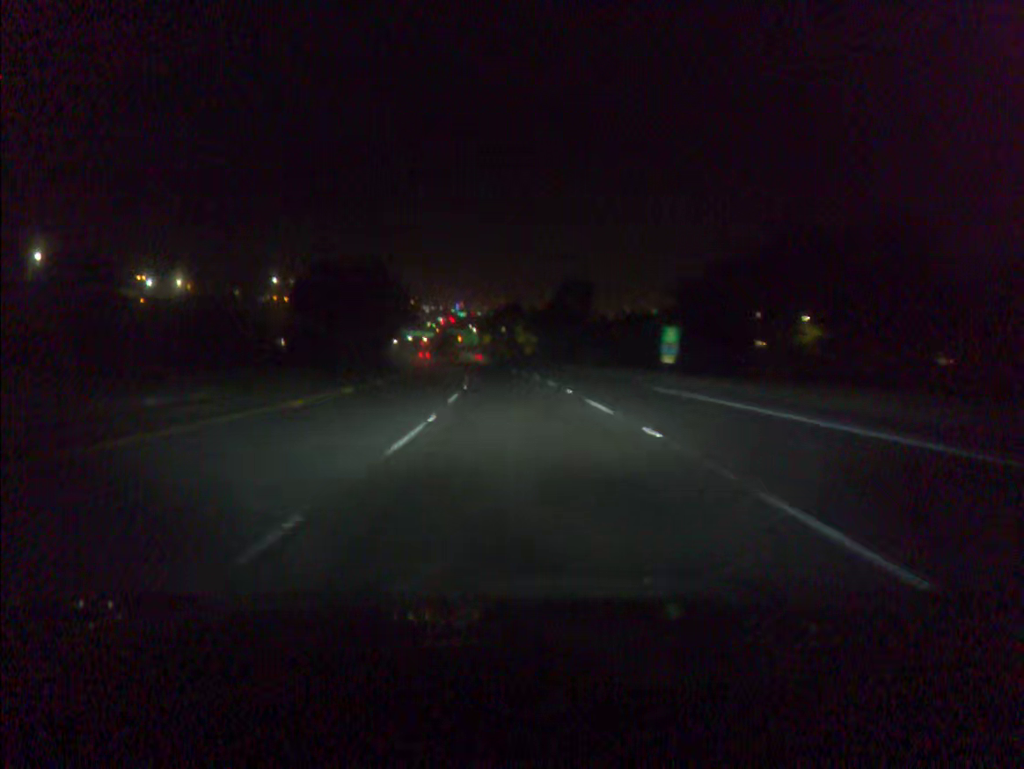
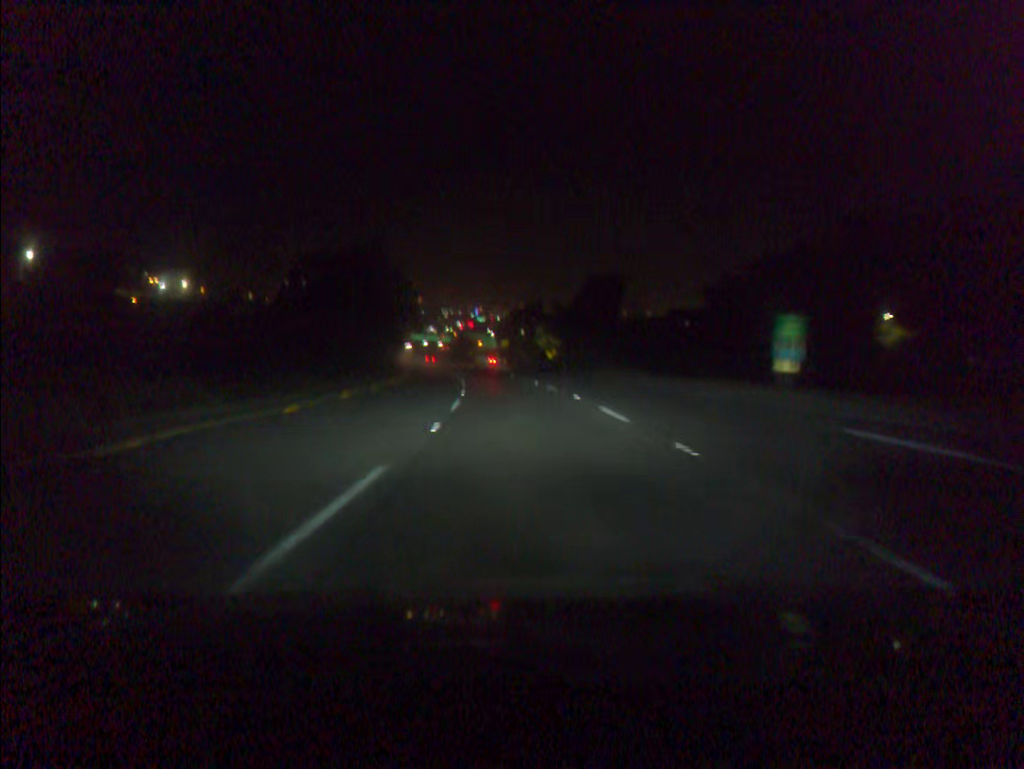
(-0.2, +15.9) m; -1°
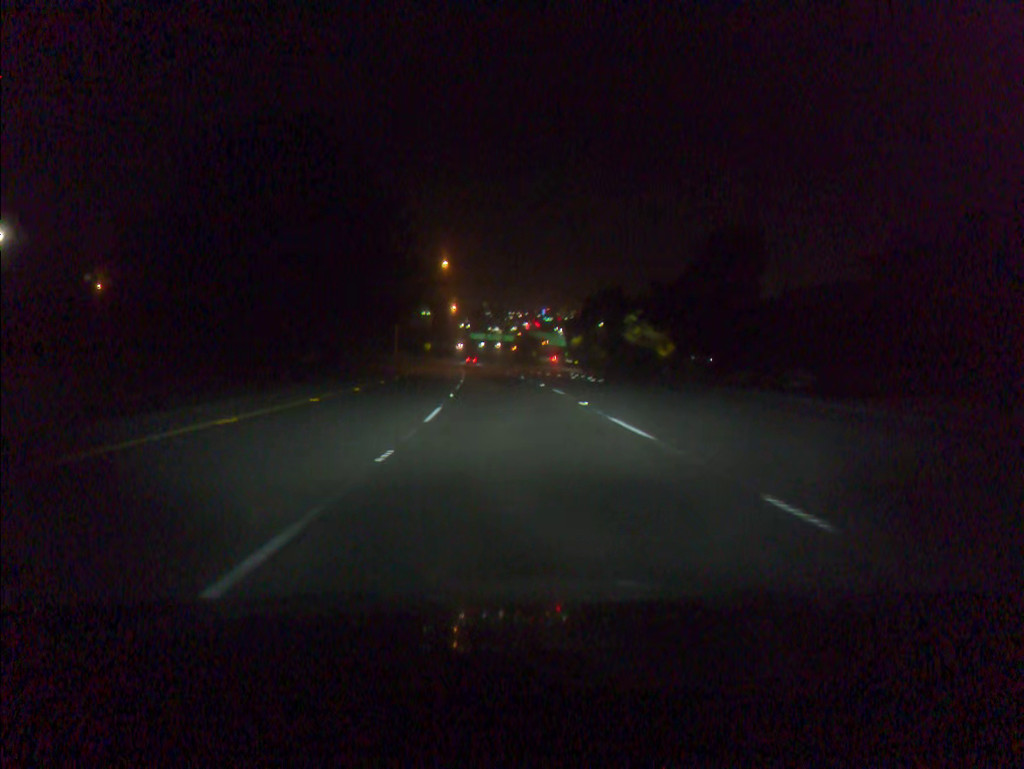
(-1.9, +47.6) m; -5°
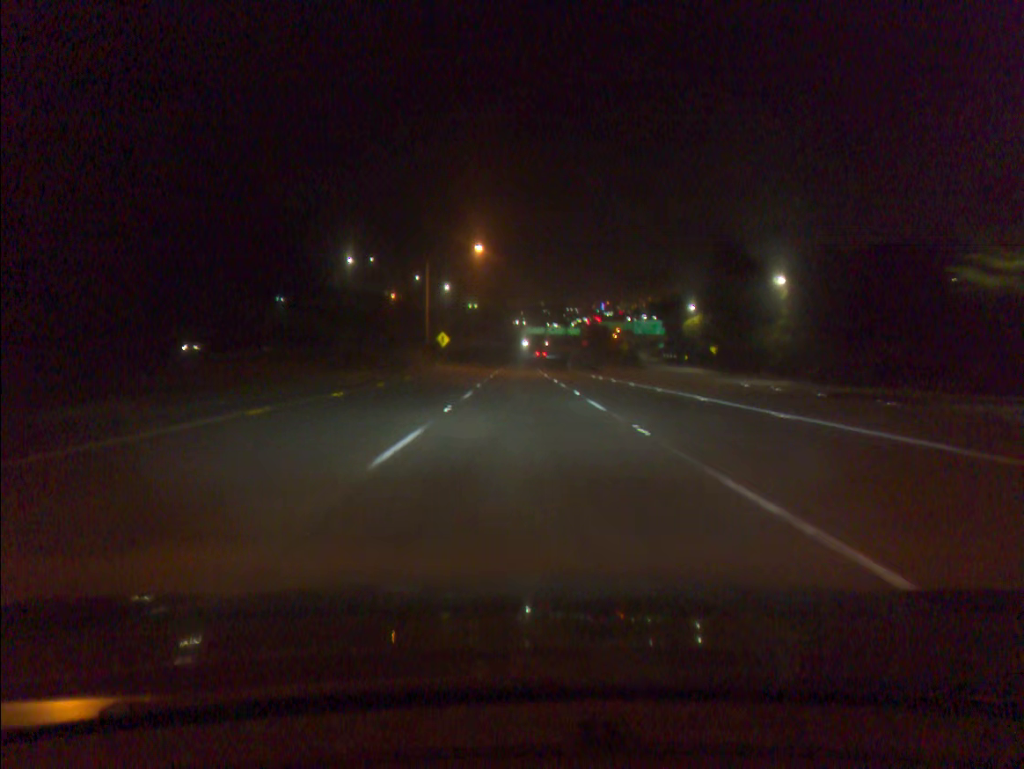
(-4.0, +79.3) m; -4°
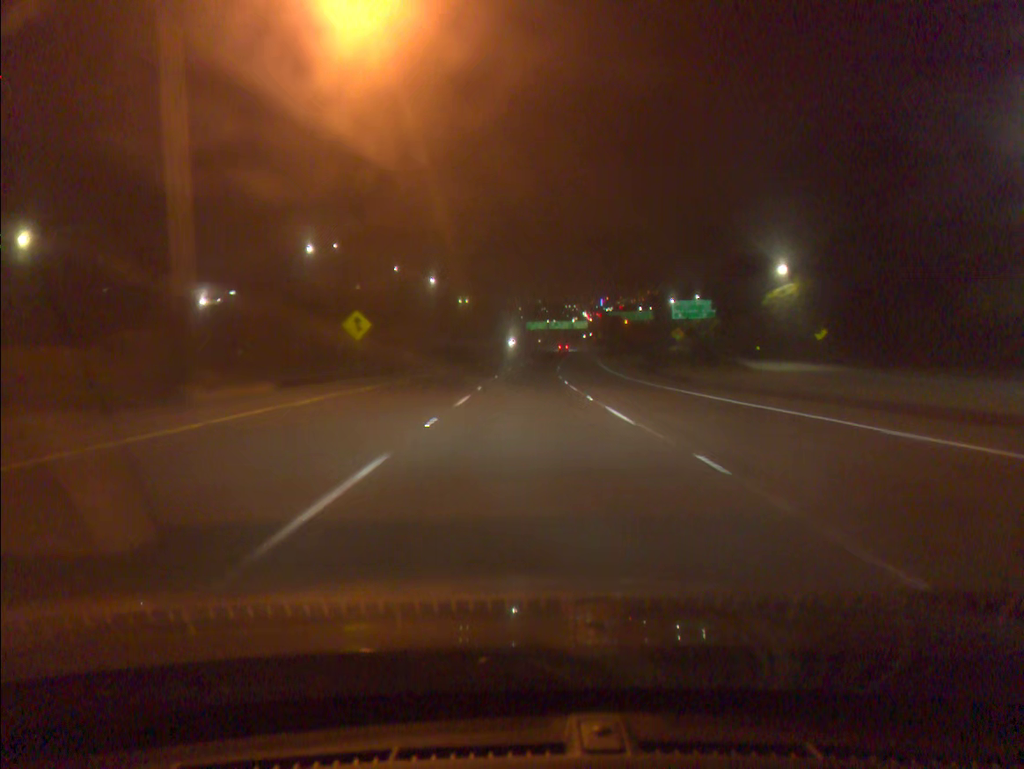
(-0.1, +47.6) m; 0°
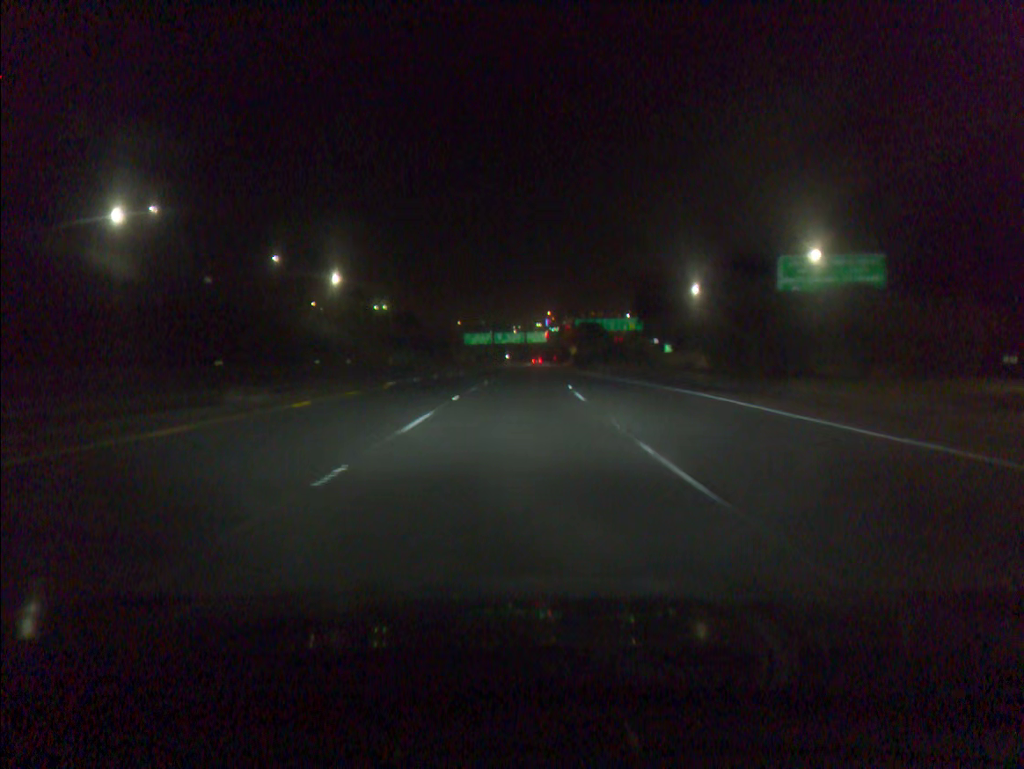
(+2.6, +79.1) m; +4°
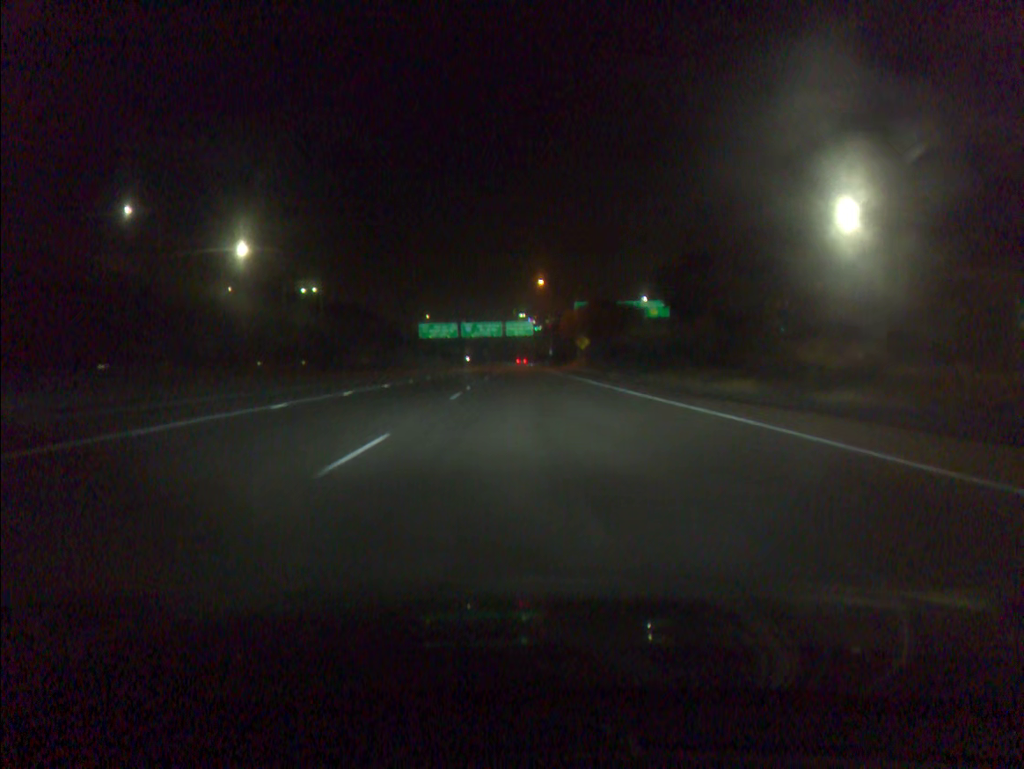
(+1.3, +63.2) m; +1°
